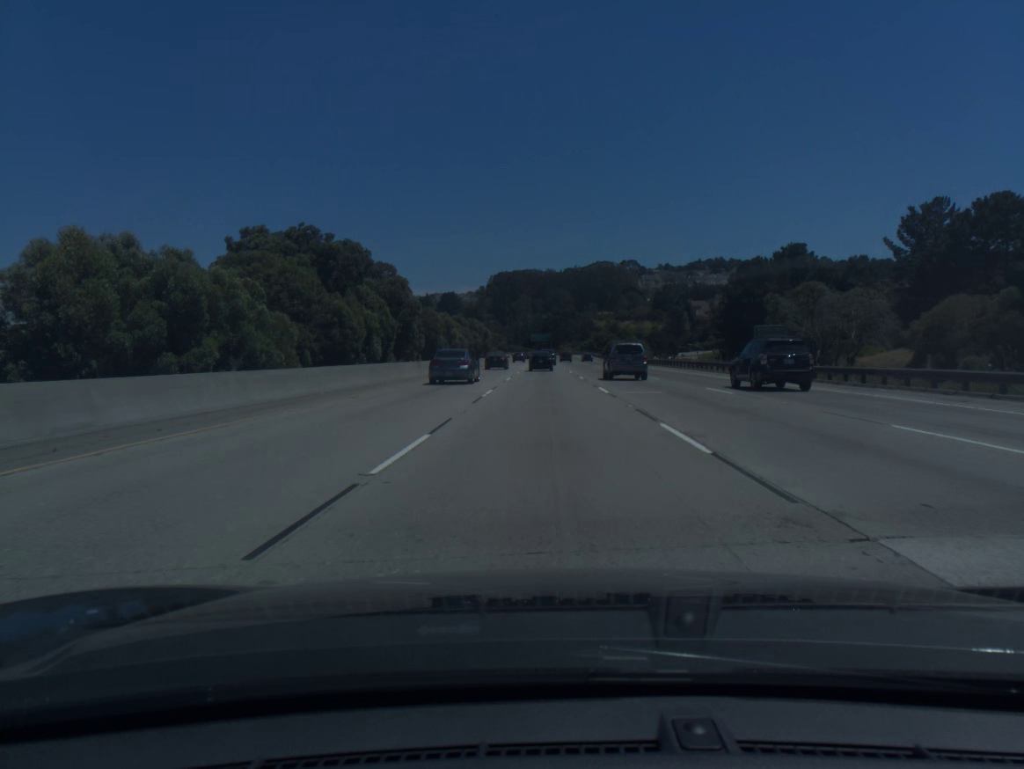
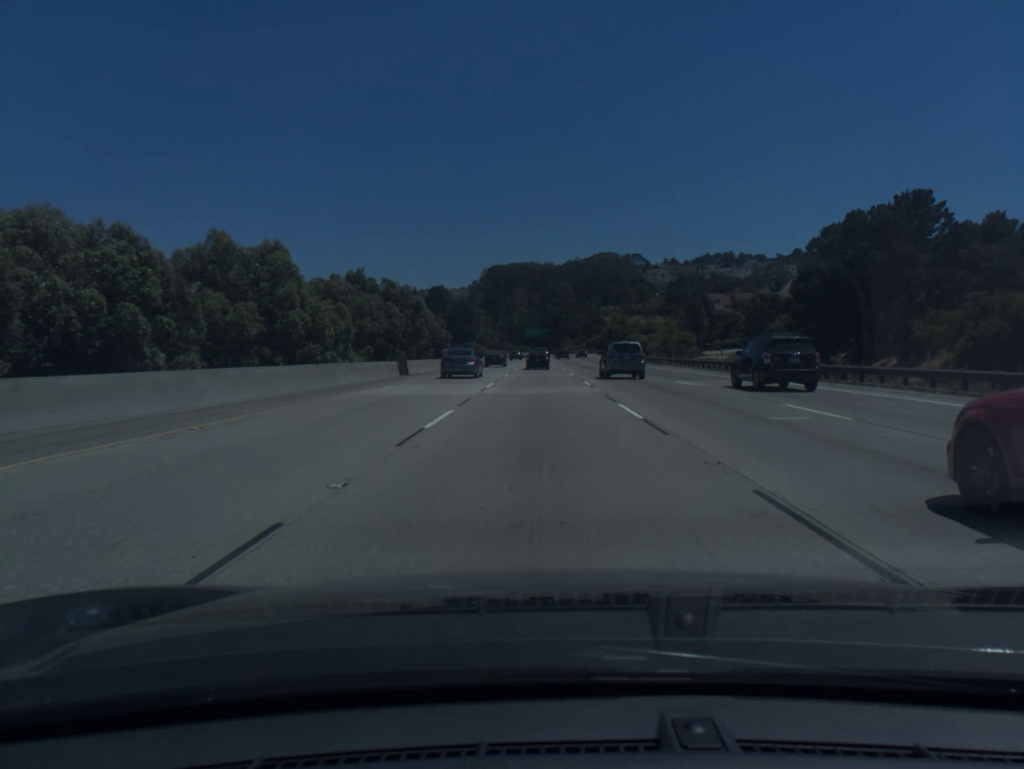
(+0.2, +53.7) m; 0°
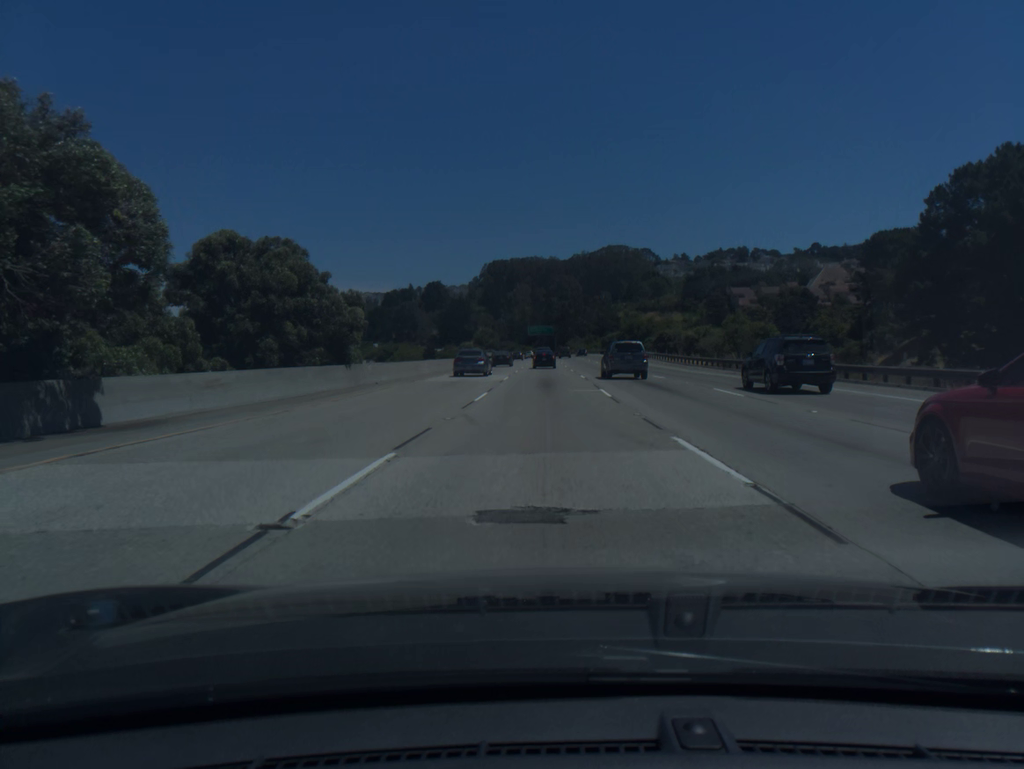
(-0.1, +35.9) m; 0°
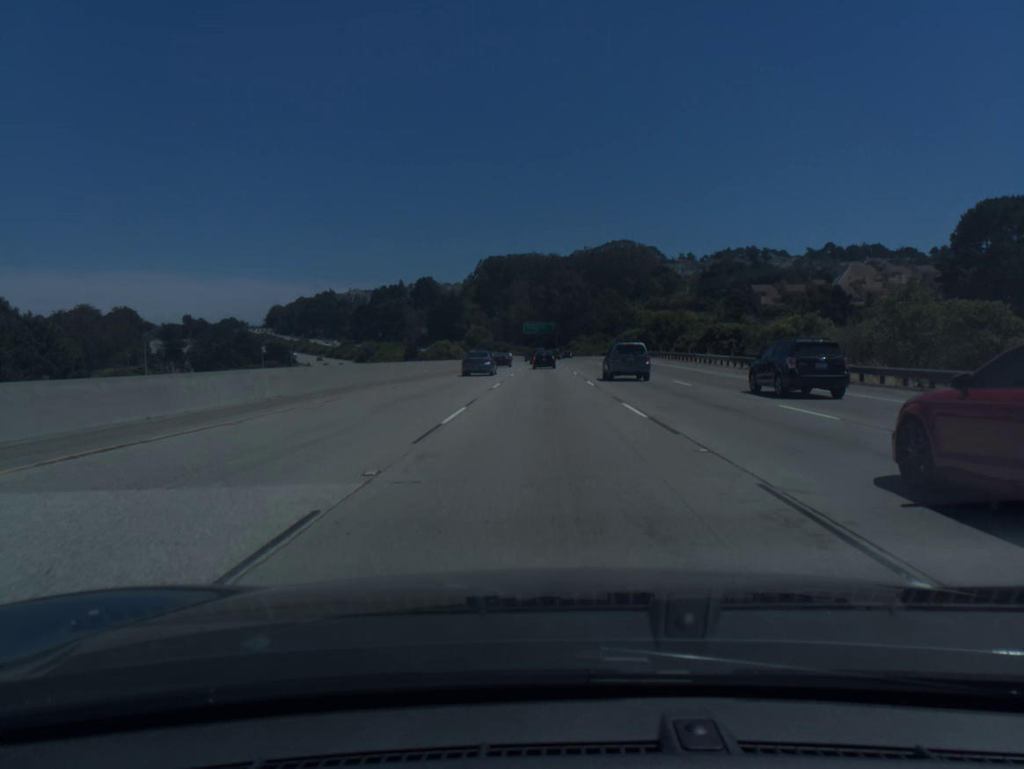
(0.0, +36.0) m; 0°
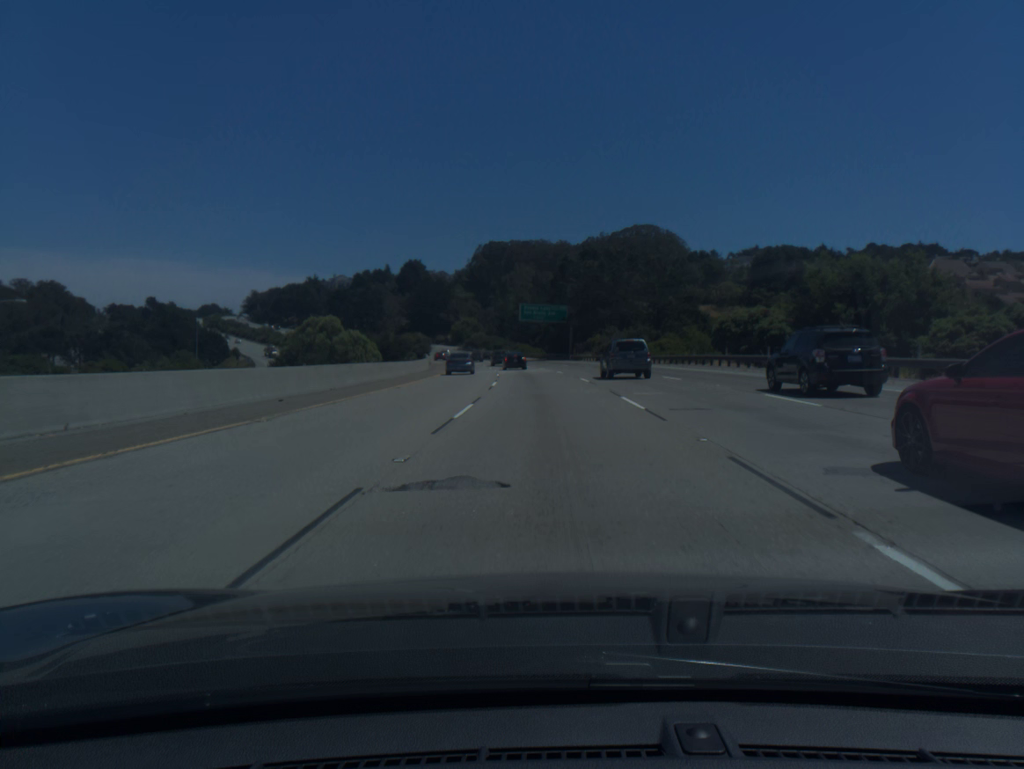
(0.0, +72.1) m; 0°
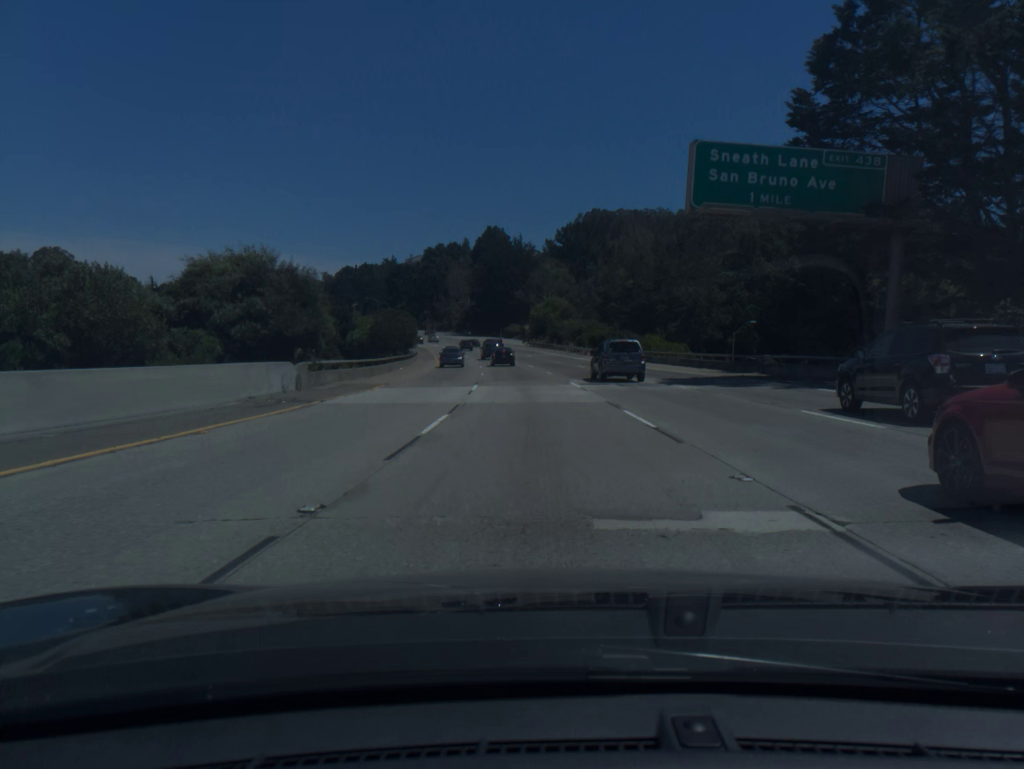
(-4.7, +89.9) m; -7°
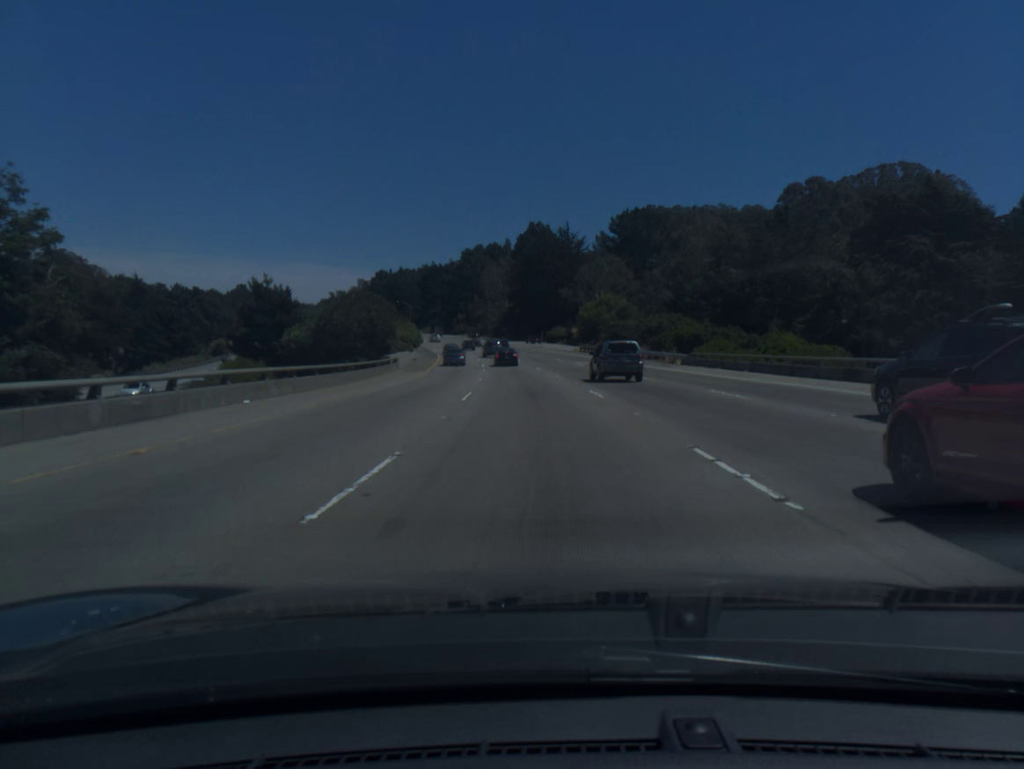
(-1.1, +35.9) m; -3°
